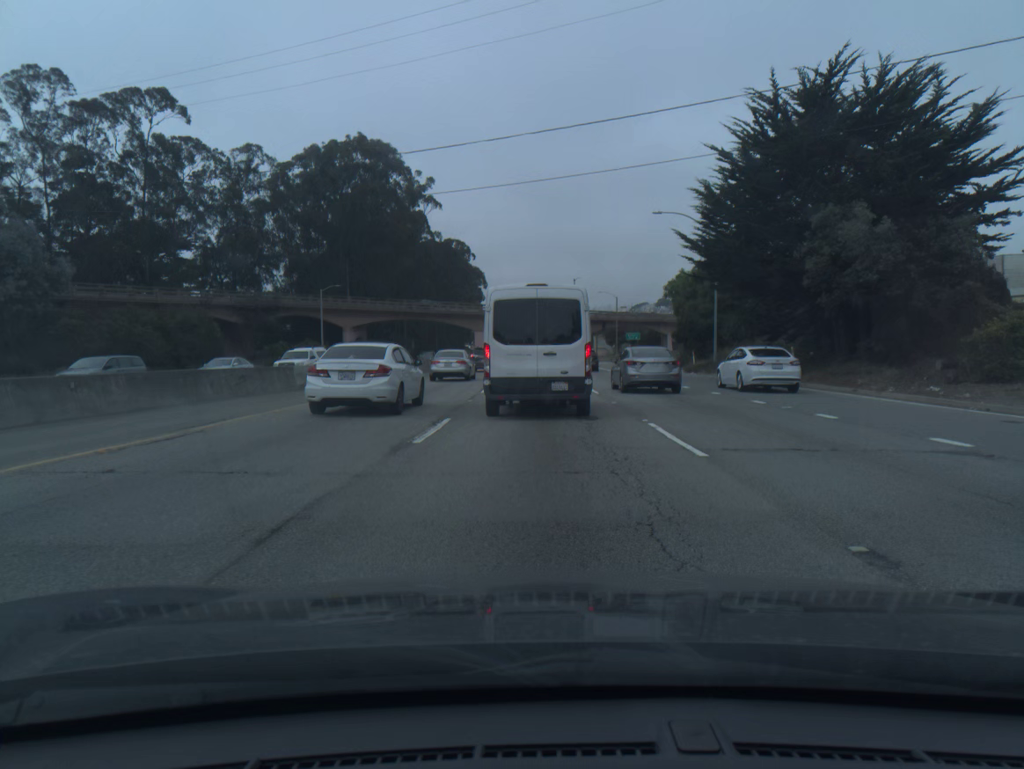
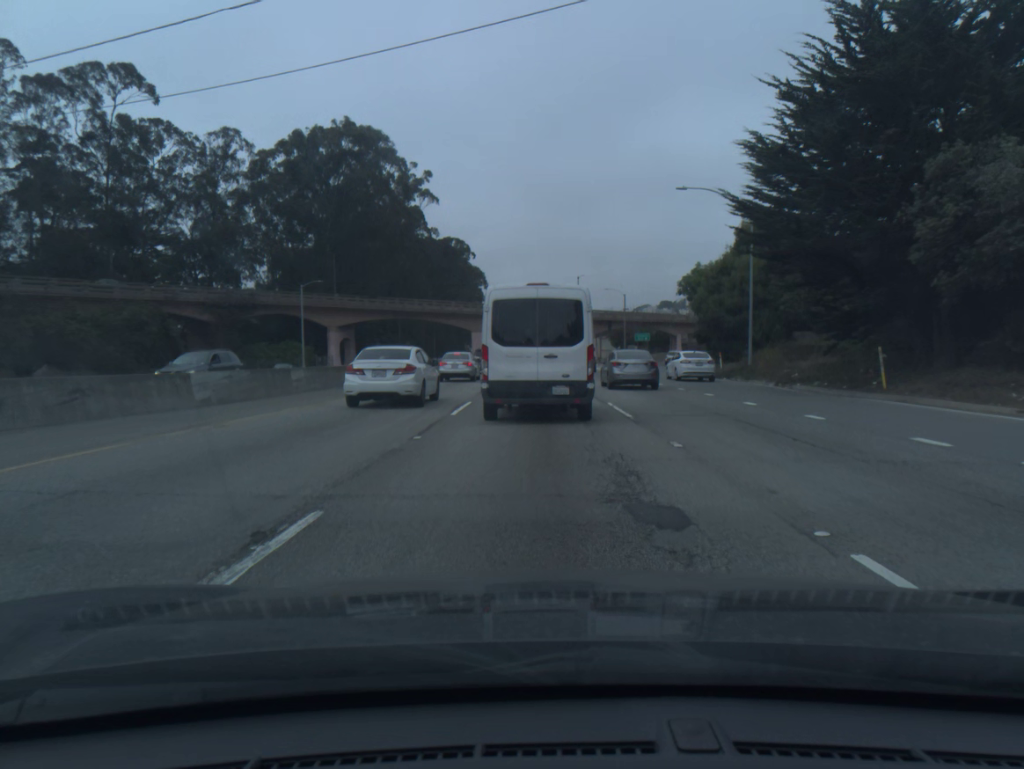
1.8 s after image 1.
(0.0, +8.8) m; 0°
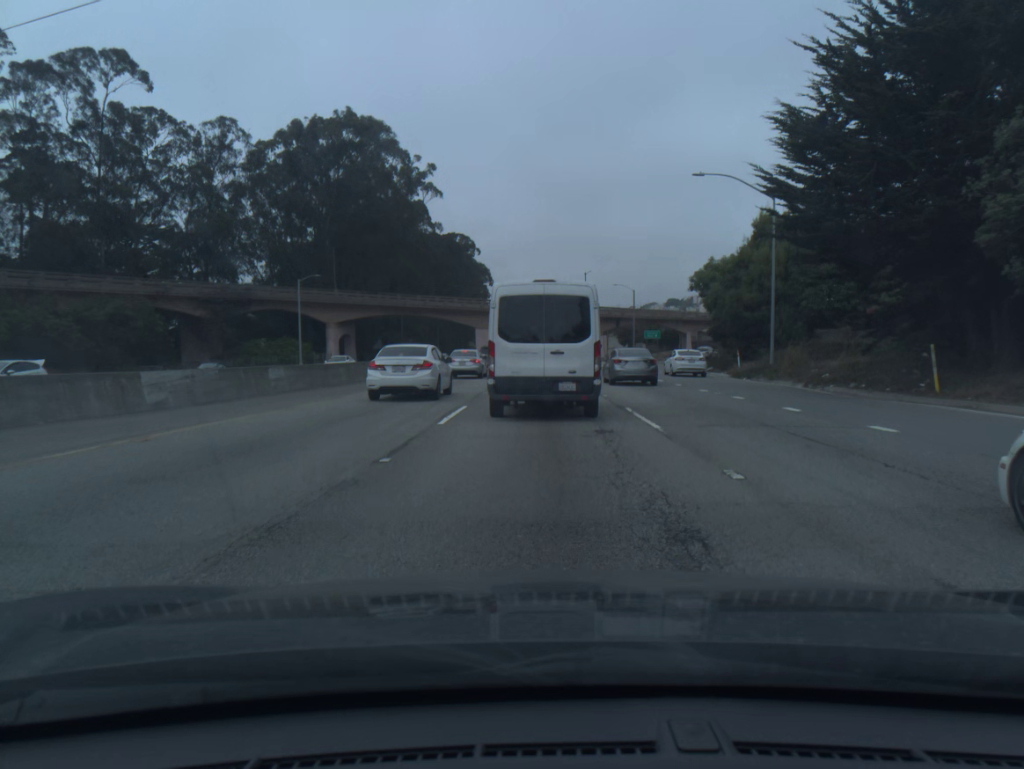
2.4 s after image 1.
(0.0, +2.8) m; -1°
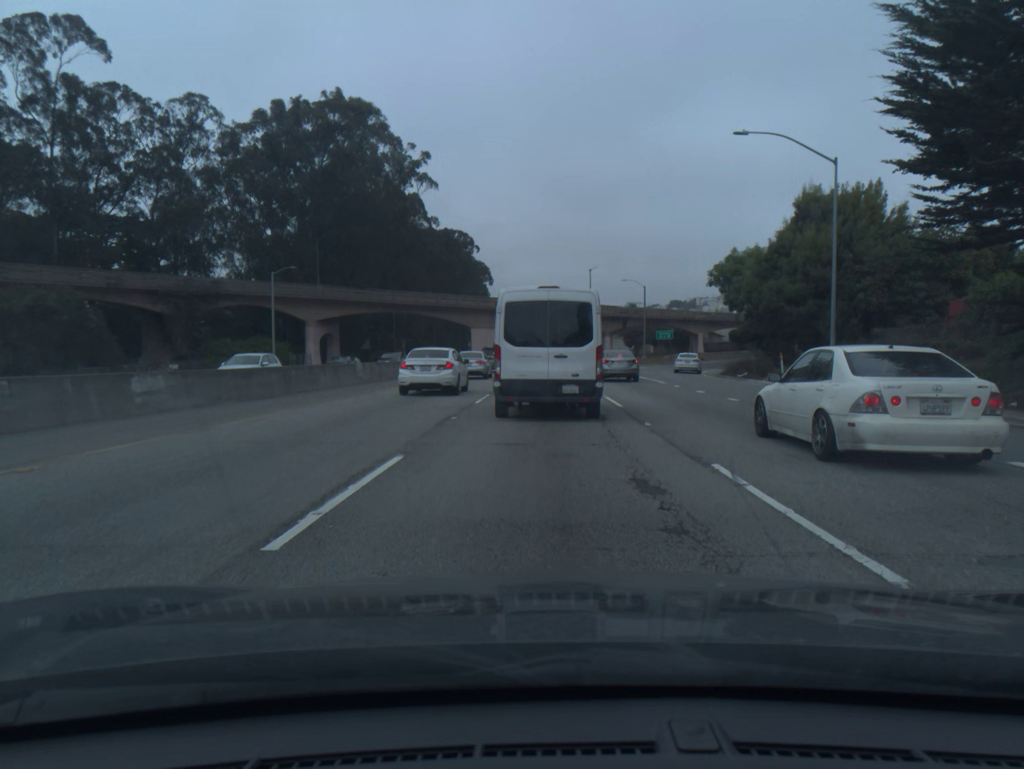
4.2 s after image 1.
(0.0, +8.4) m; 0°
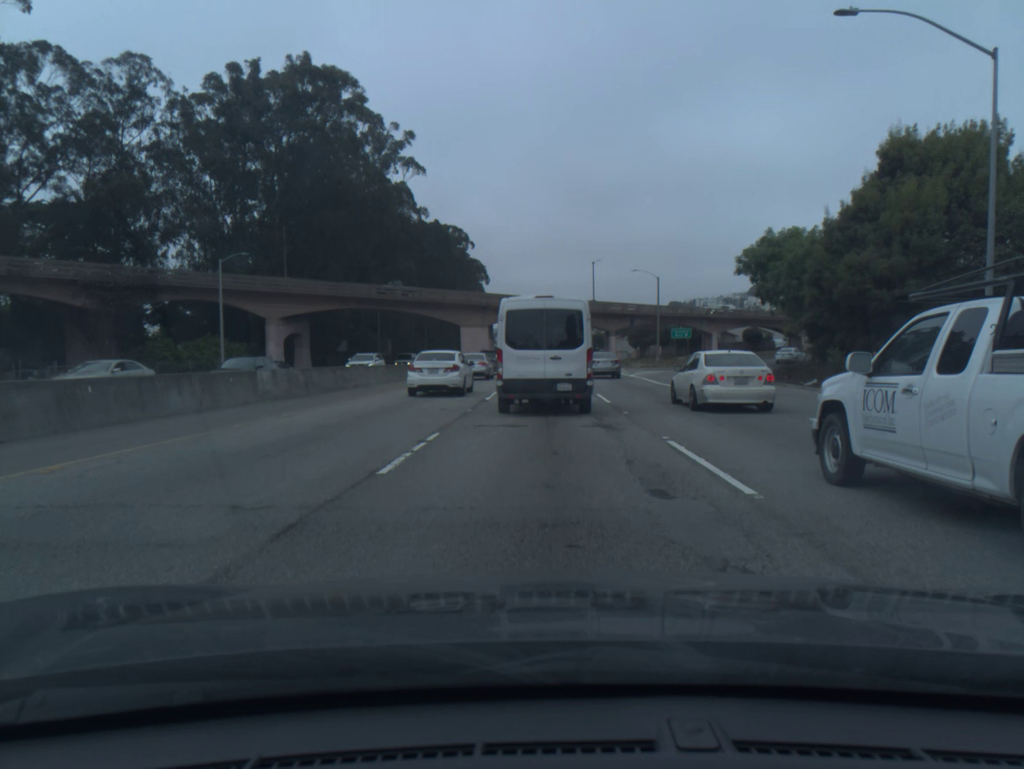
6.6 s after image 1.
(0.0, +11.7) m; 0°
